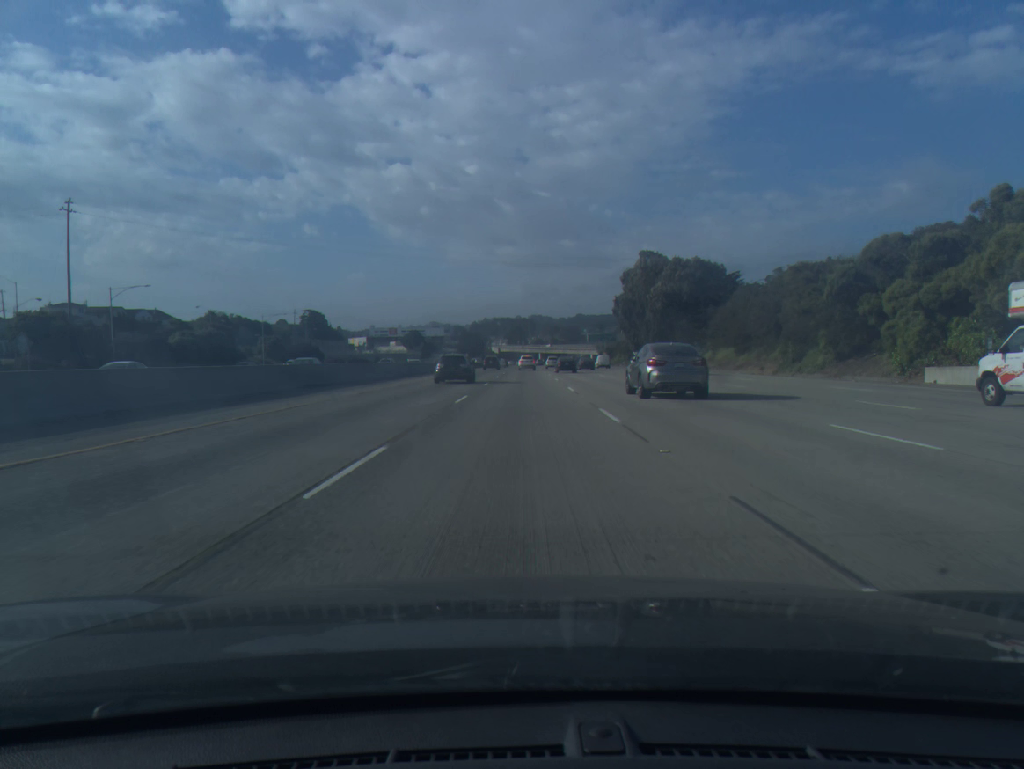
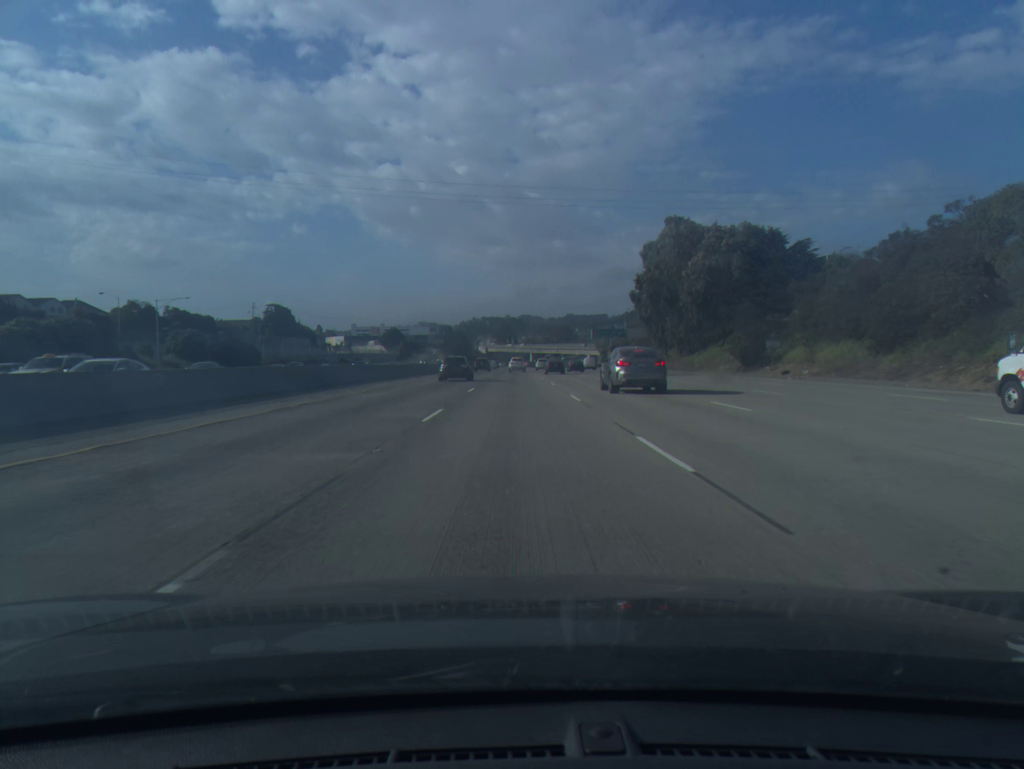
(+0.2, +35.5) m; +1°
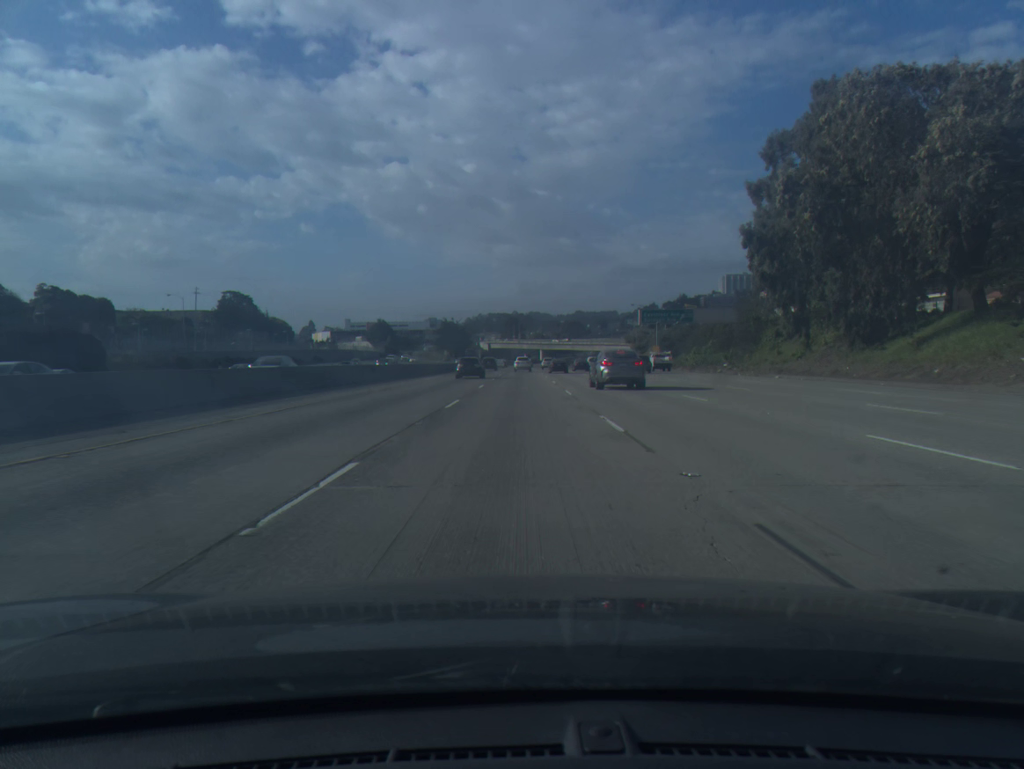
(-0.1, +53.9) m; 0°
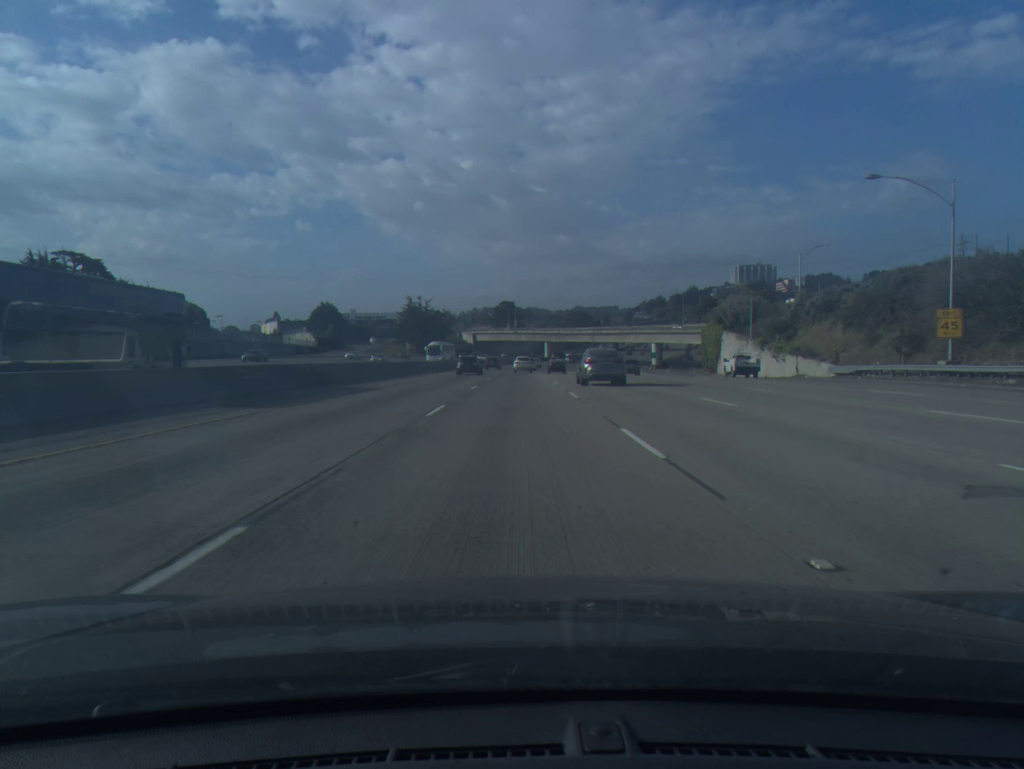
(+0.4, +91.4) m; 0°
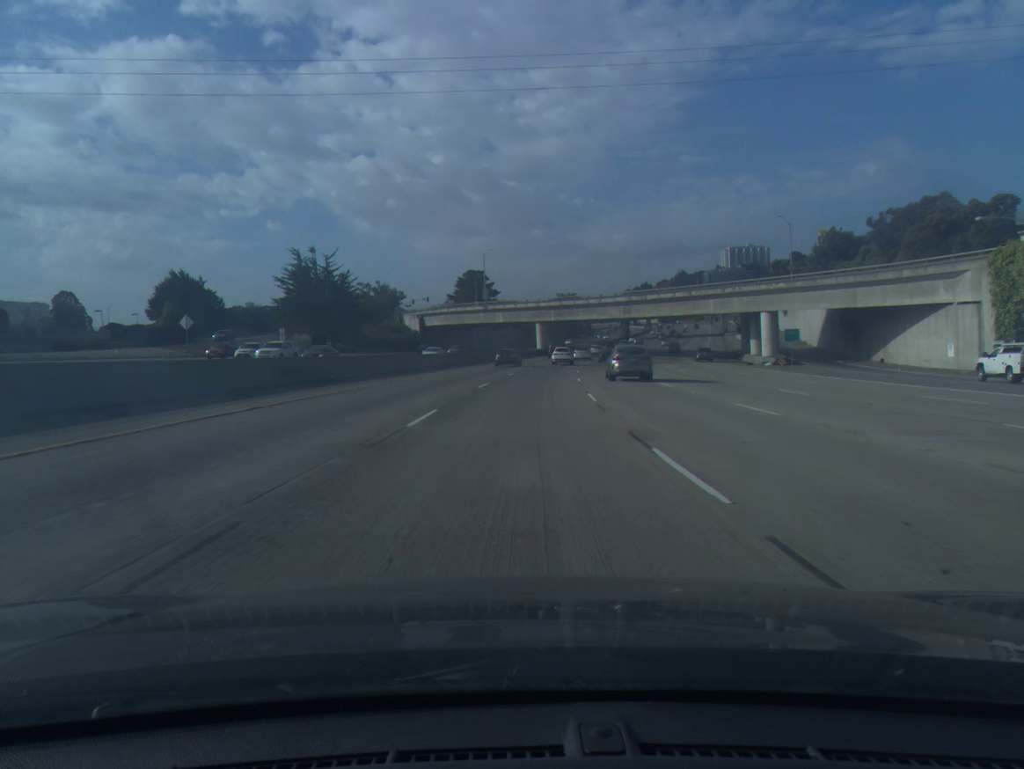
(+0.6, +90.9) m; +2°
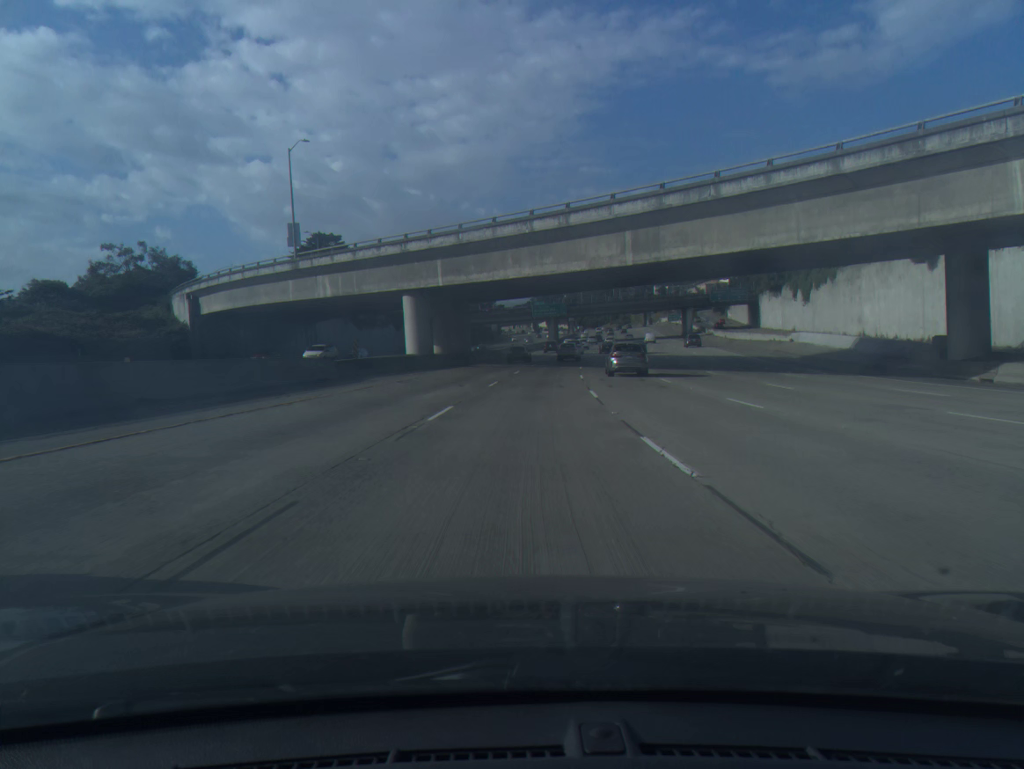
(+4.0, +71.8) m; +7°
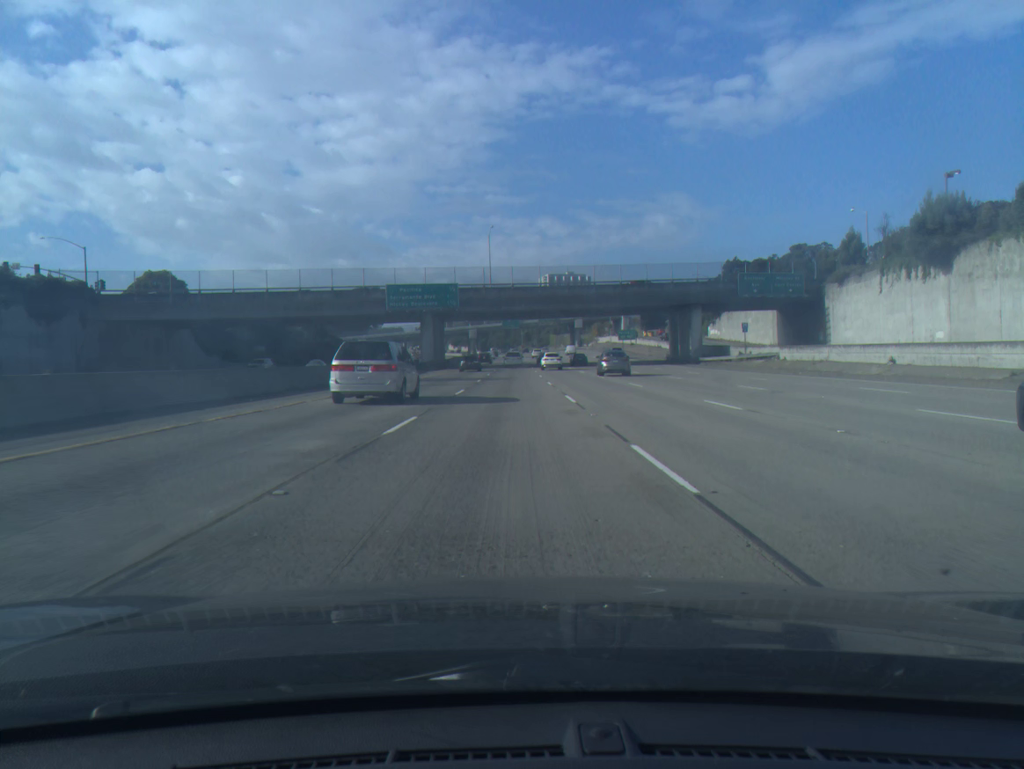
(+6.5, +88.1) m; +7°
